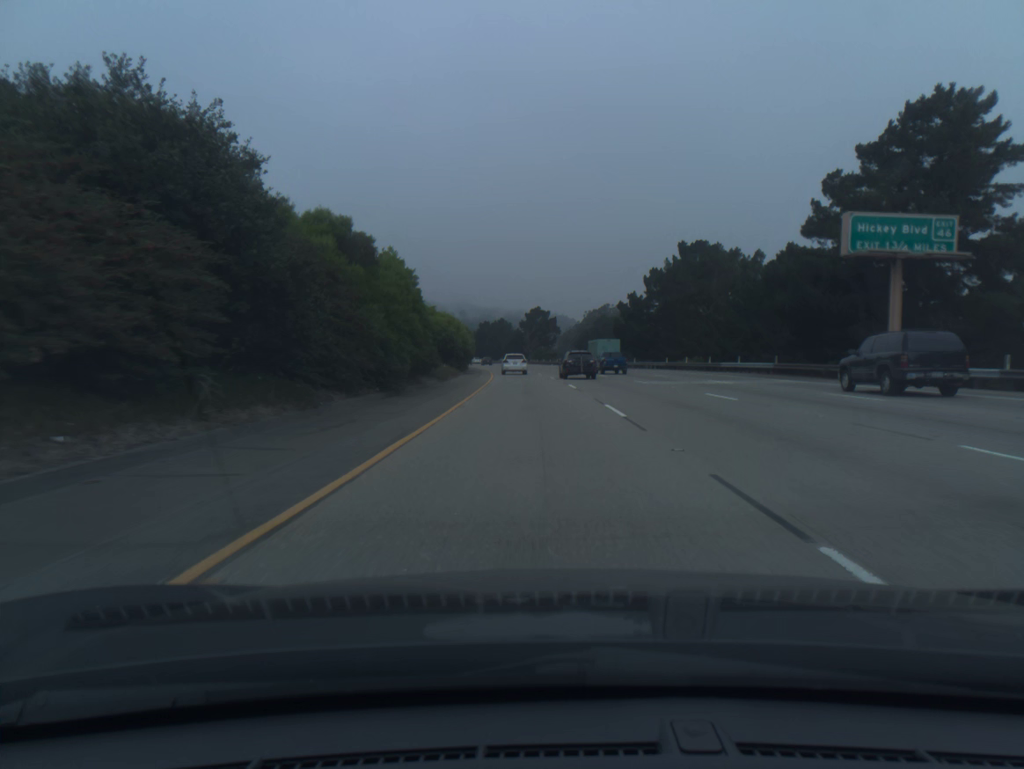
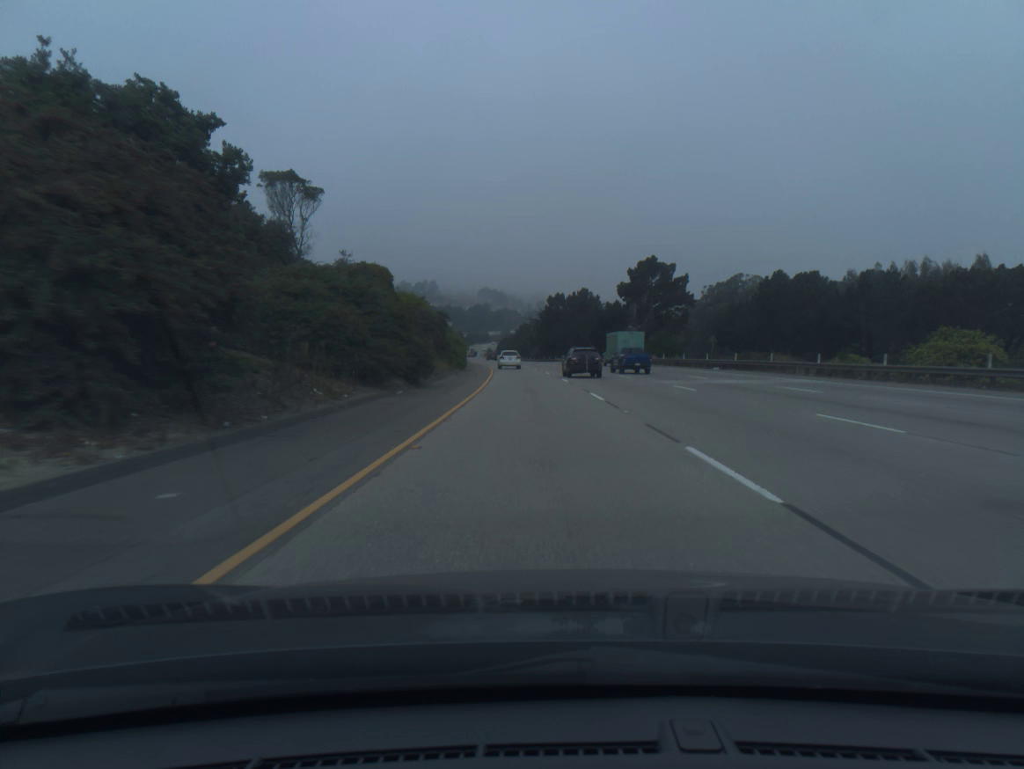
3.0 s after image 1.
(-5.0, +96.0) m; -6°
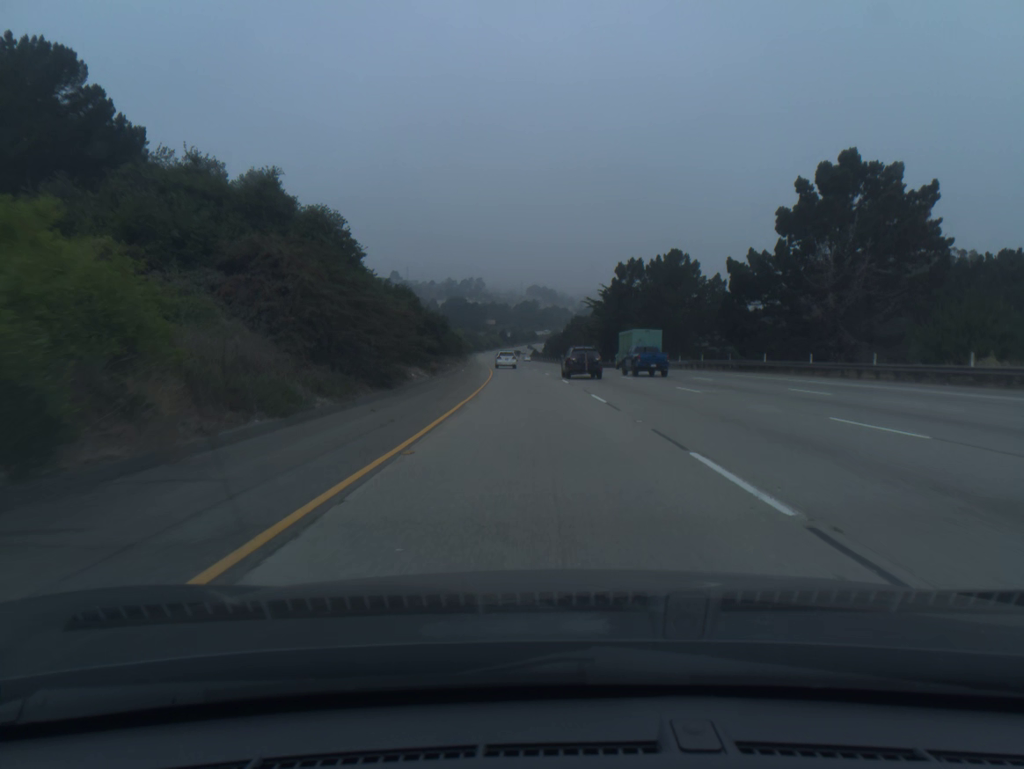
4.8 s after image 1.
(-1.8, +58.9) m; -4°
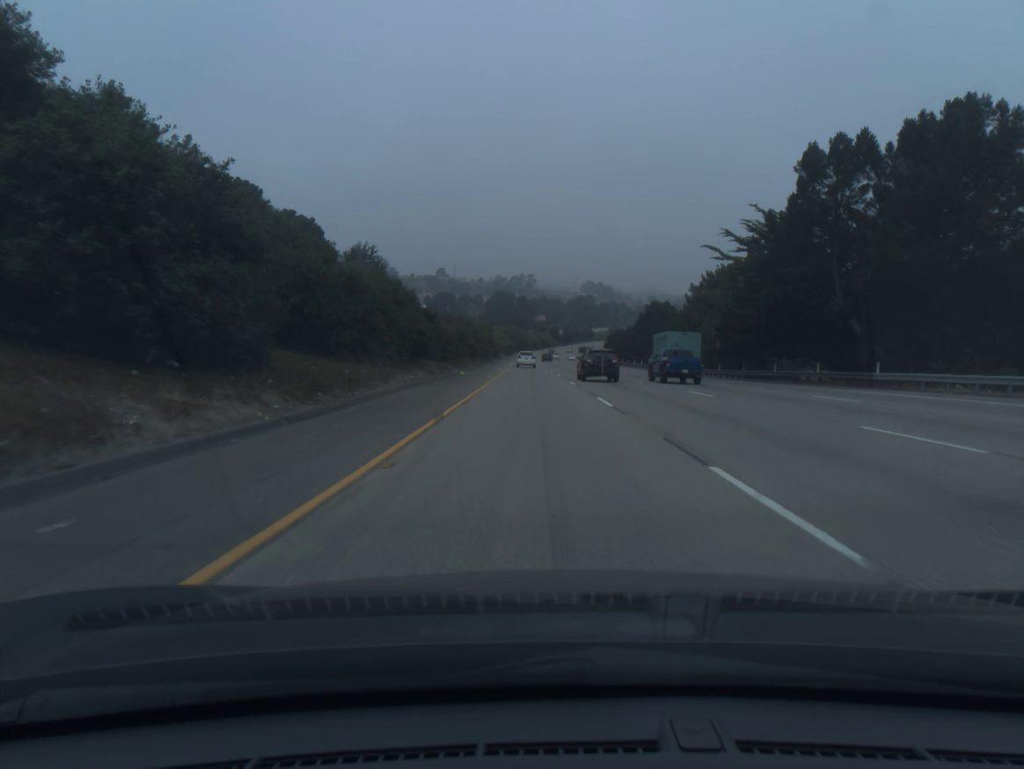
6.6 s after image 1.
(-1.9, +59.5) m; -4°
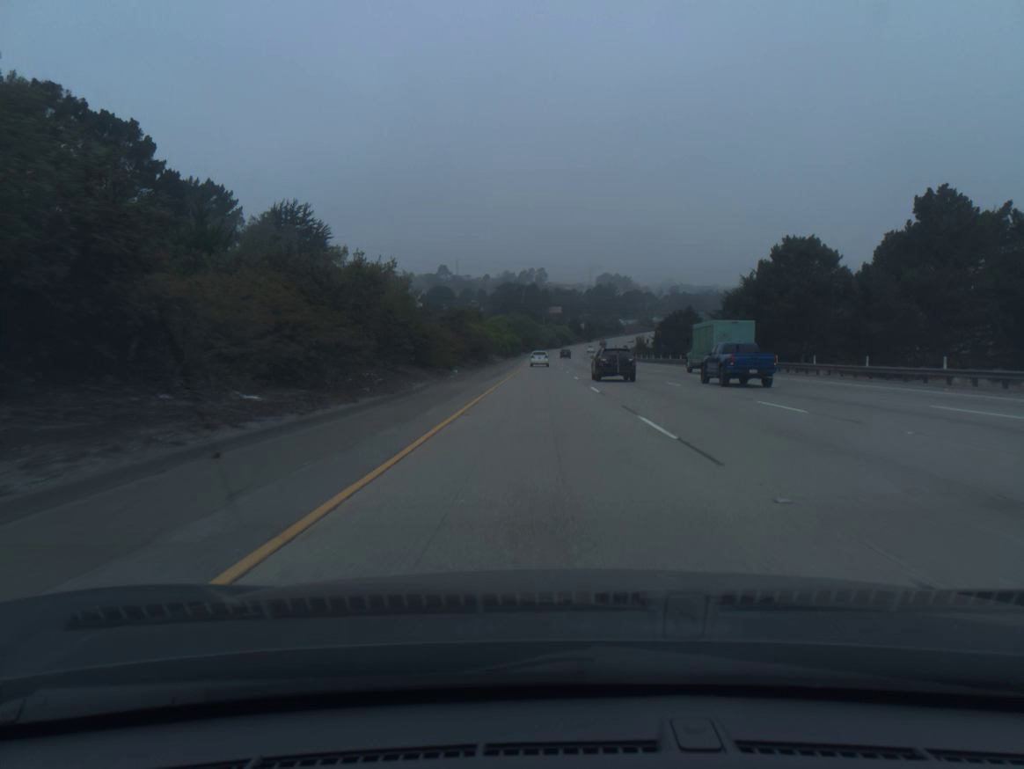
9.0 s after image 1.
(-1.5, +80.4) m; -1°
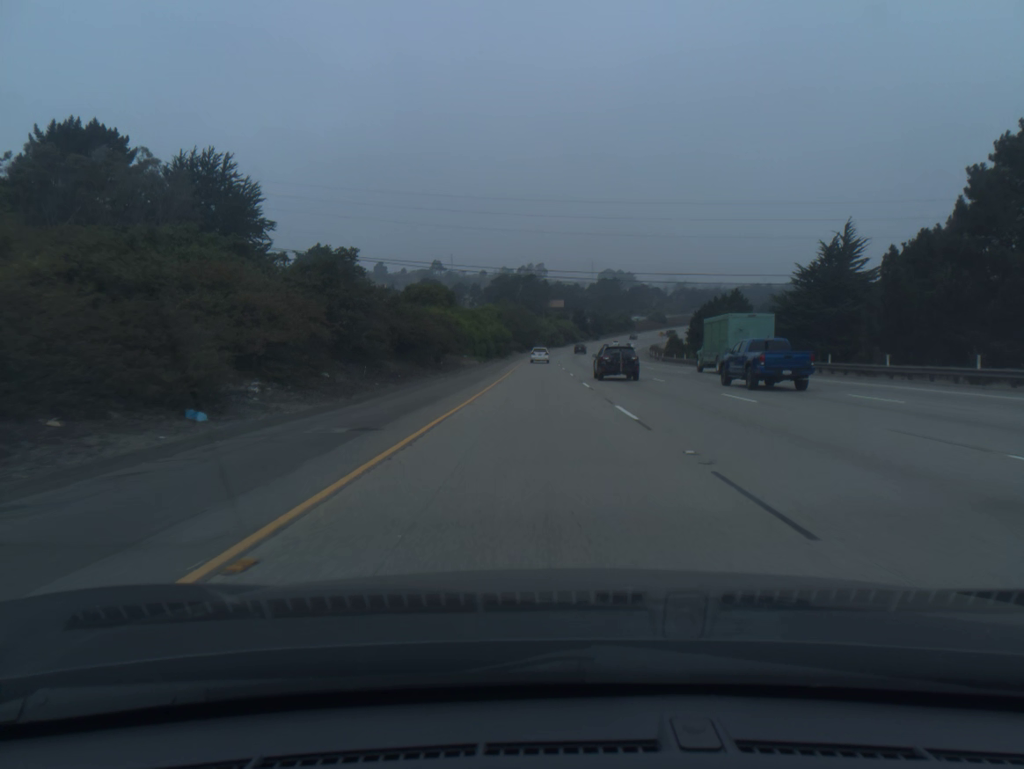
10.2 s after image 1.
(+0.1, +40.6) m; 0°
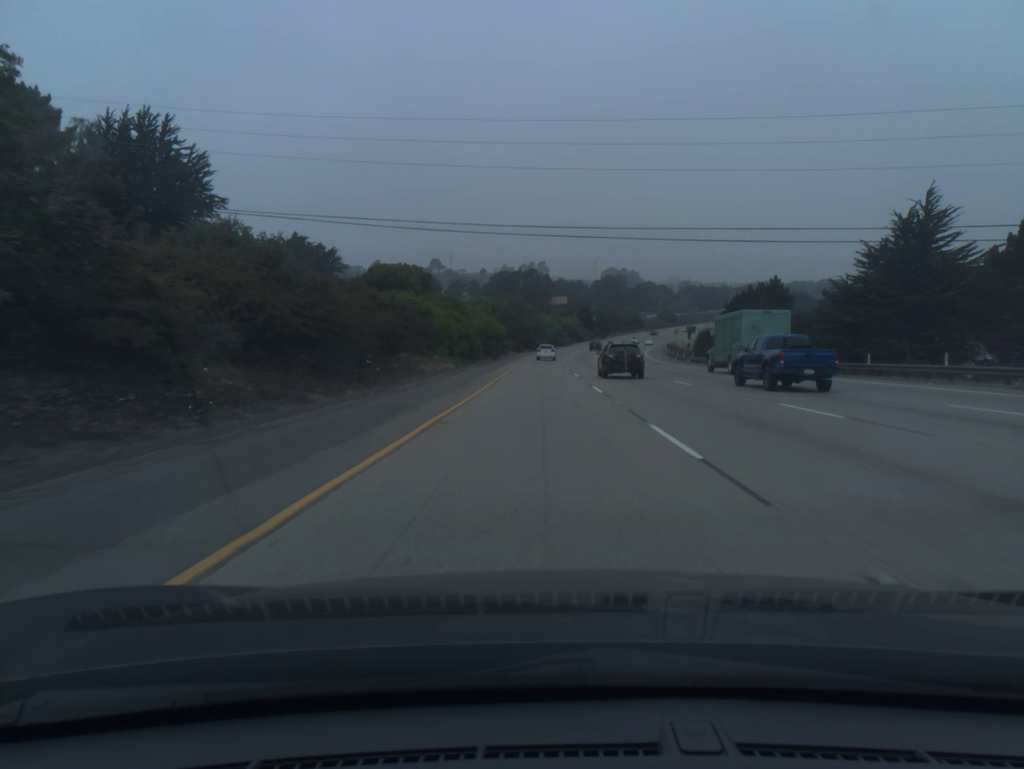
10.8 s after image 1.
(0.0, +20.3) m; 0°
